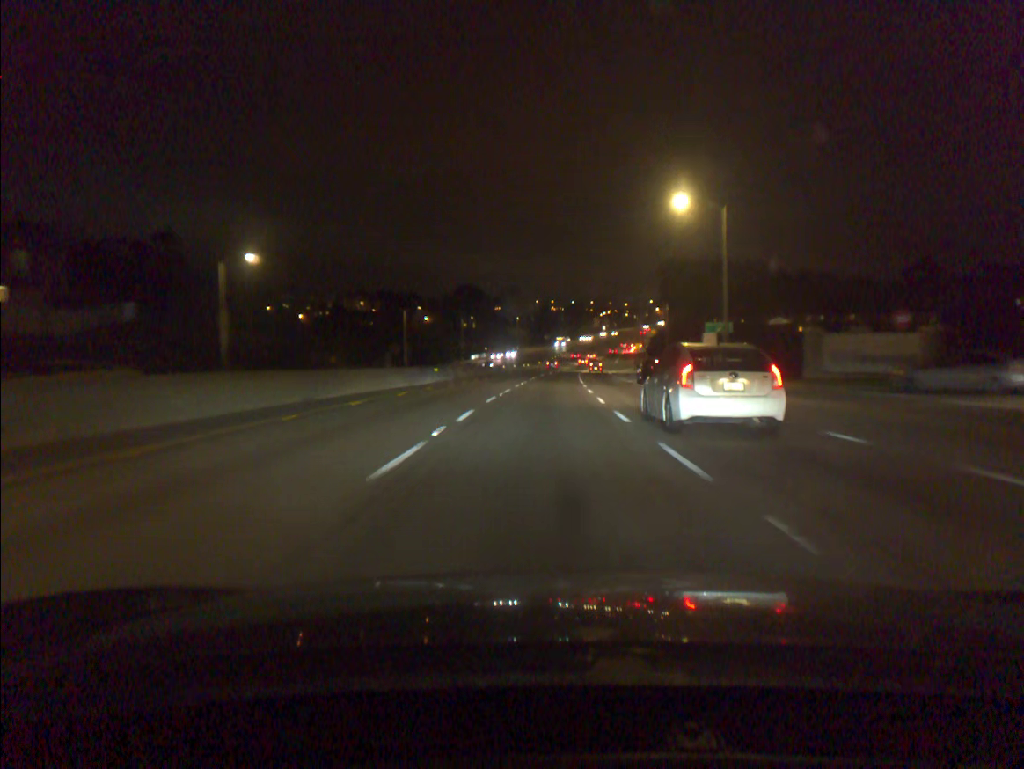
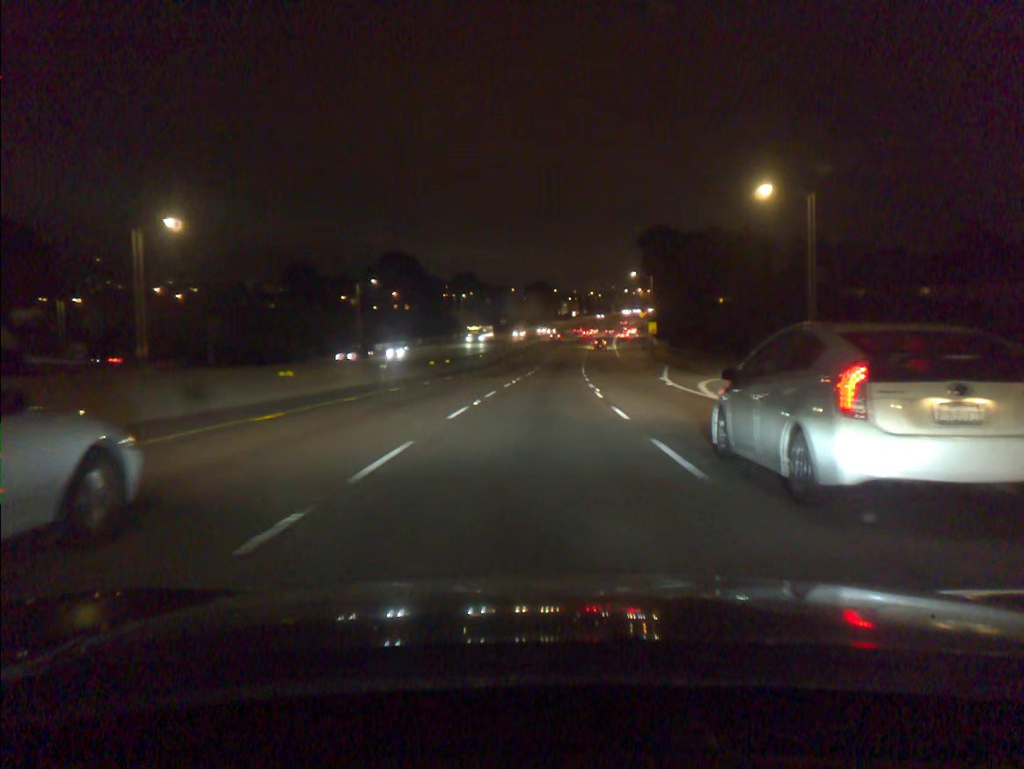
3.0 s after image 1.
(+1.7, +66.8) m; +3°
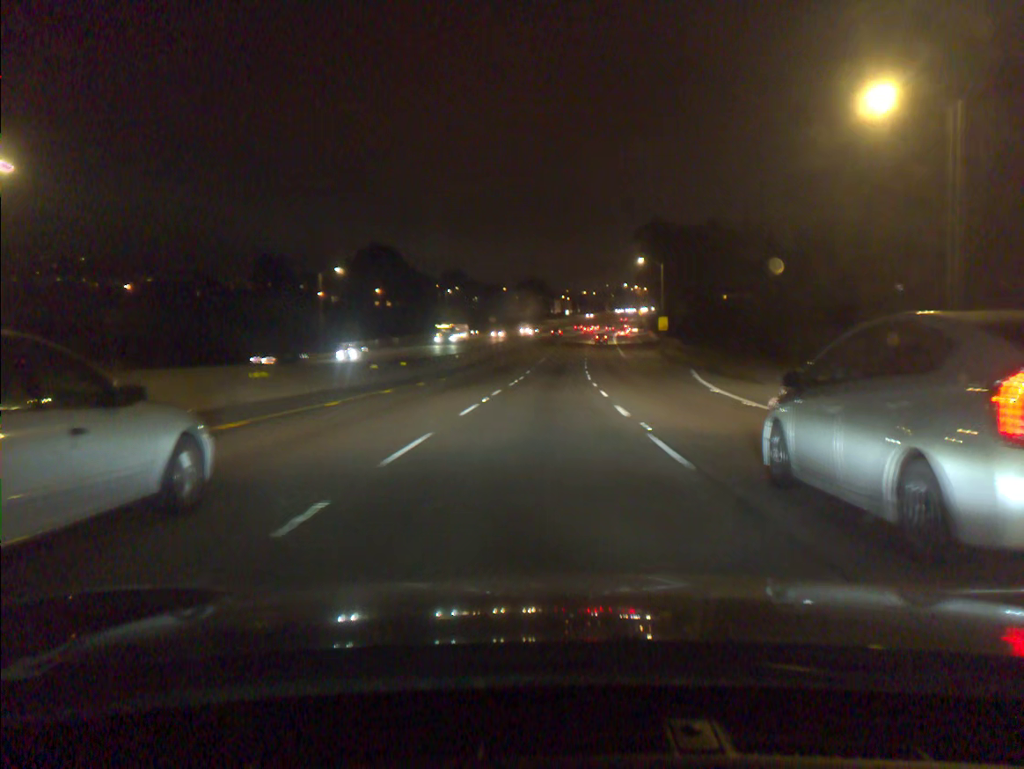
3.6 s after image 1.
(+0.1, +13.9) m; +1°
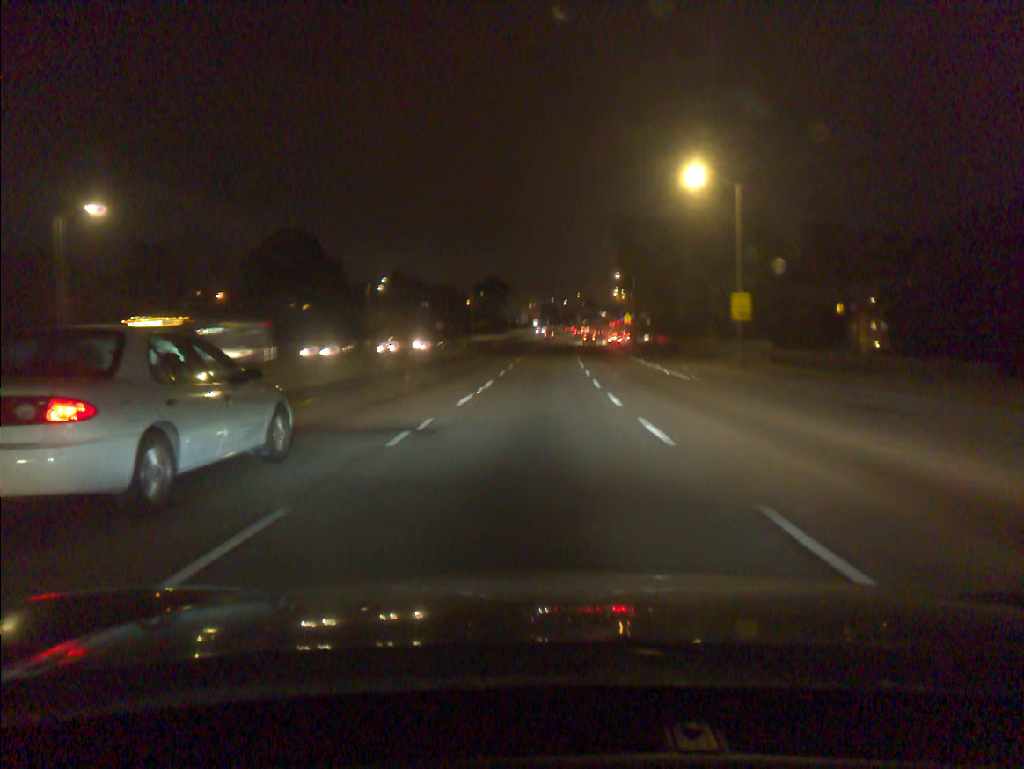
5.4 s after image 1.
(+1.0, +42.6) m; +2°
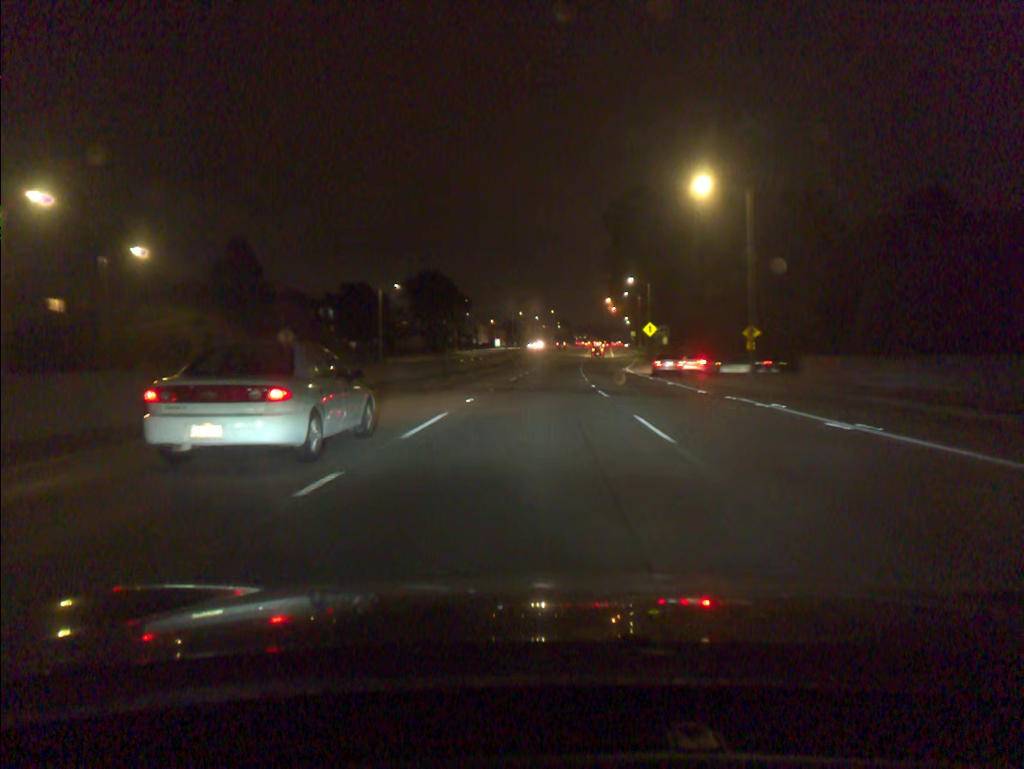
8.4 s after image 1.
(+1.6, +71.8) m; +2°
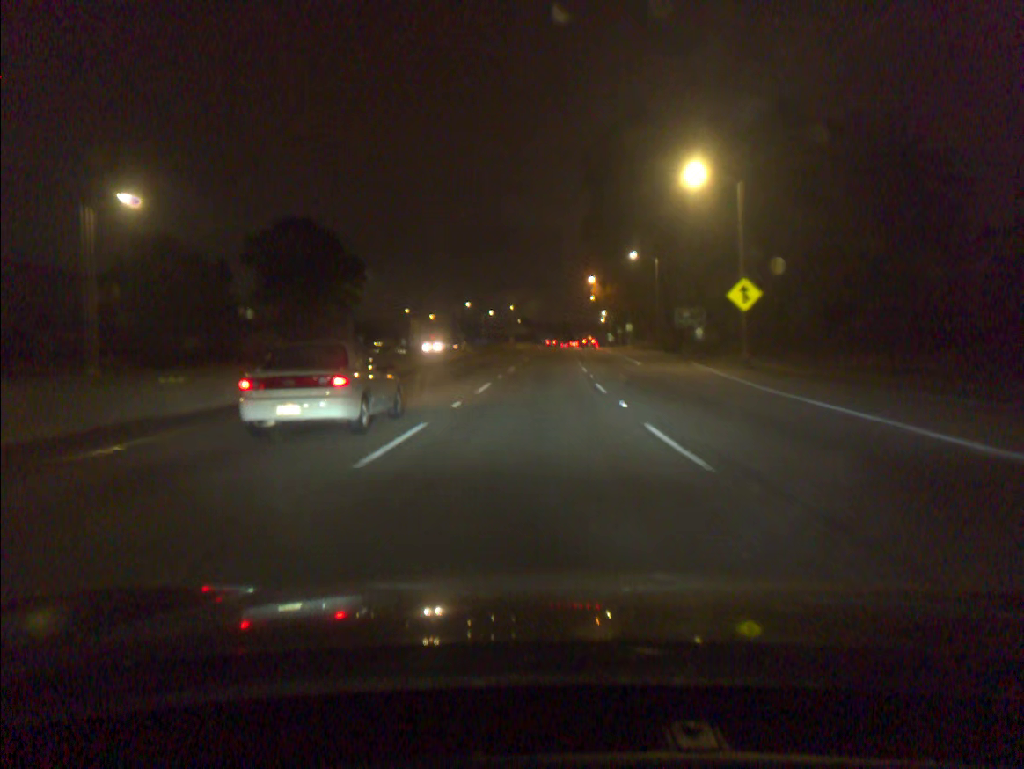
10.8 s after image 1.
(+1.2, +56.6) m; +3°
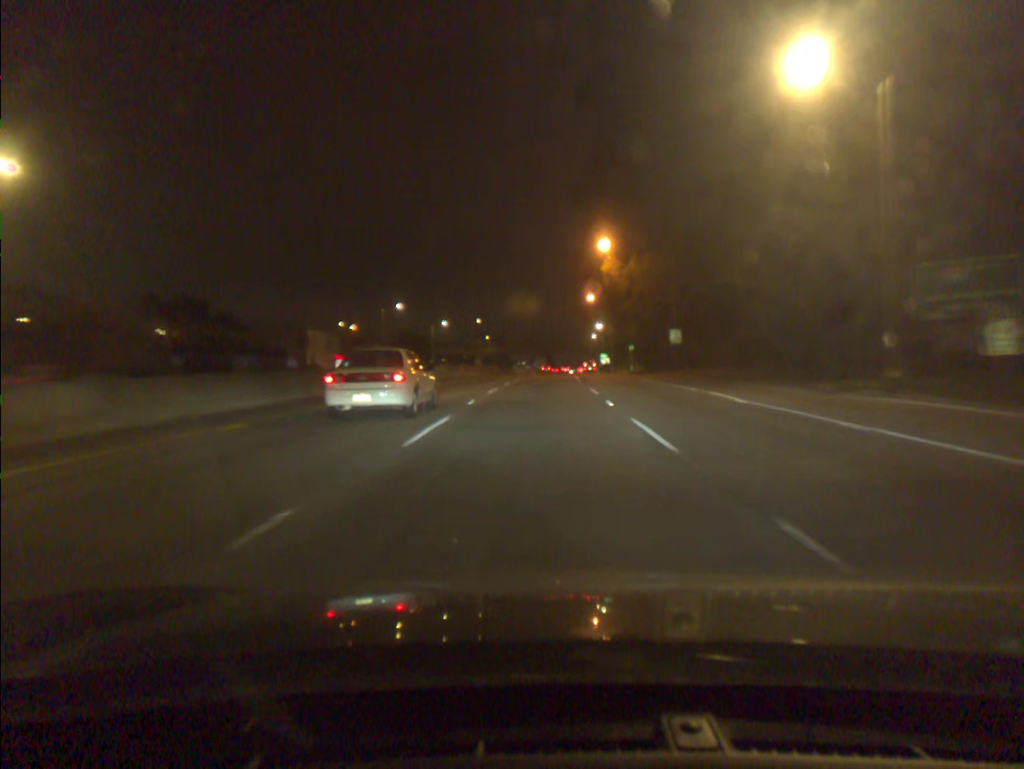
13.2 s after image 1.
(+1.0, +56.5) m; +2°
